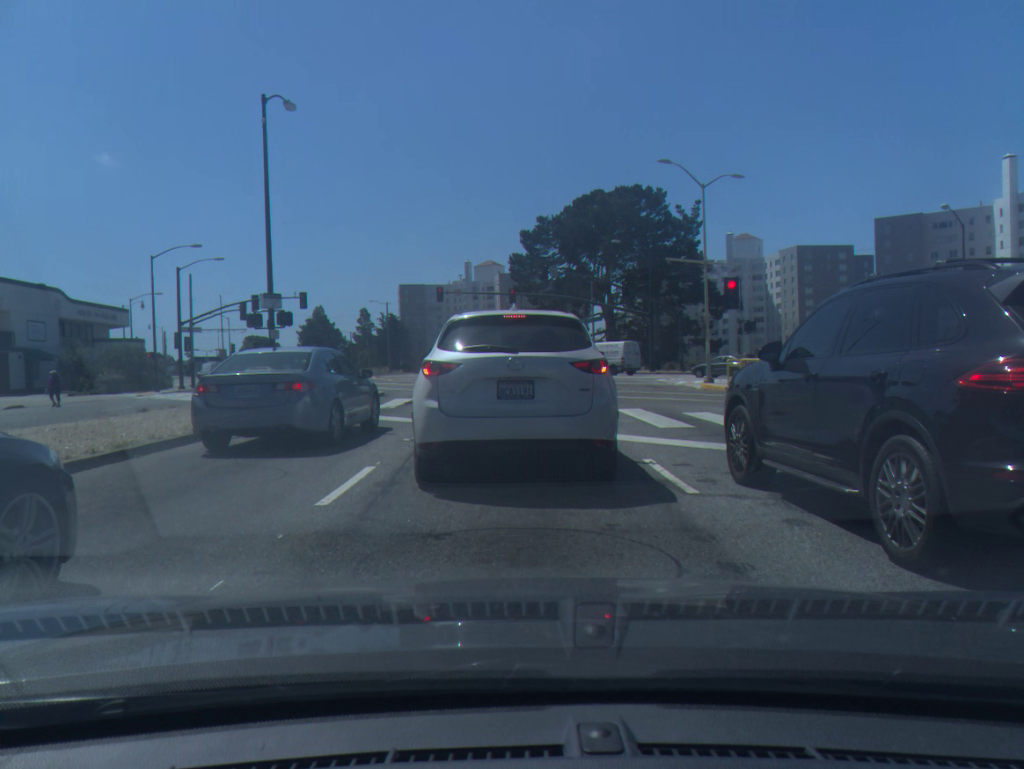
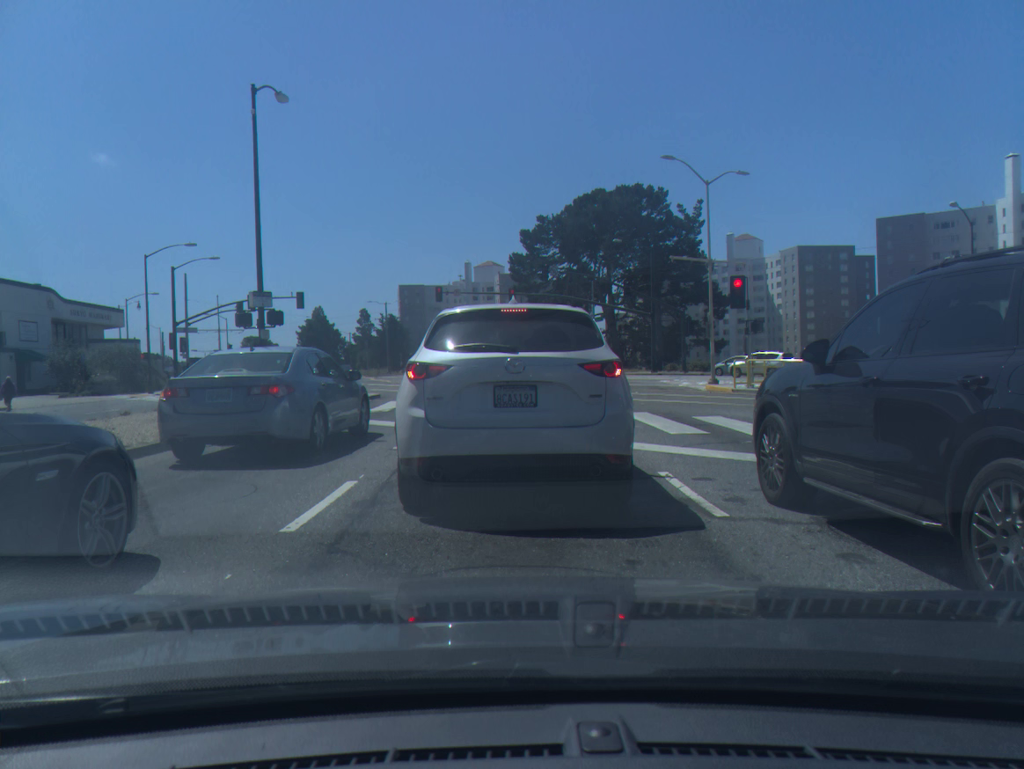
(0.0, +1.0) m; 0°
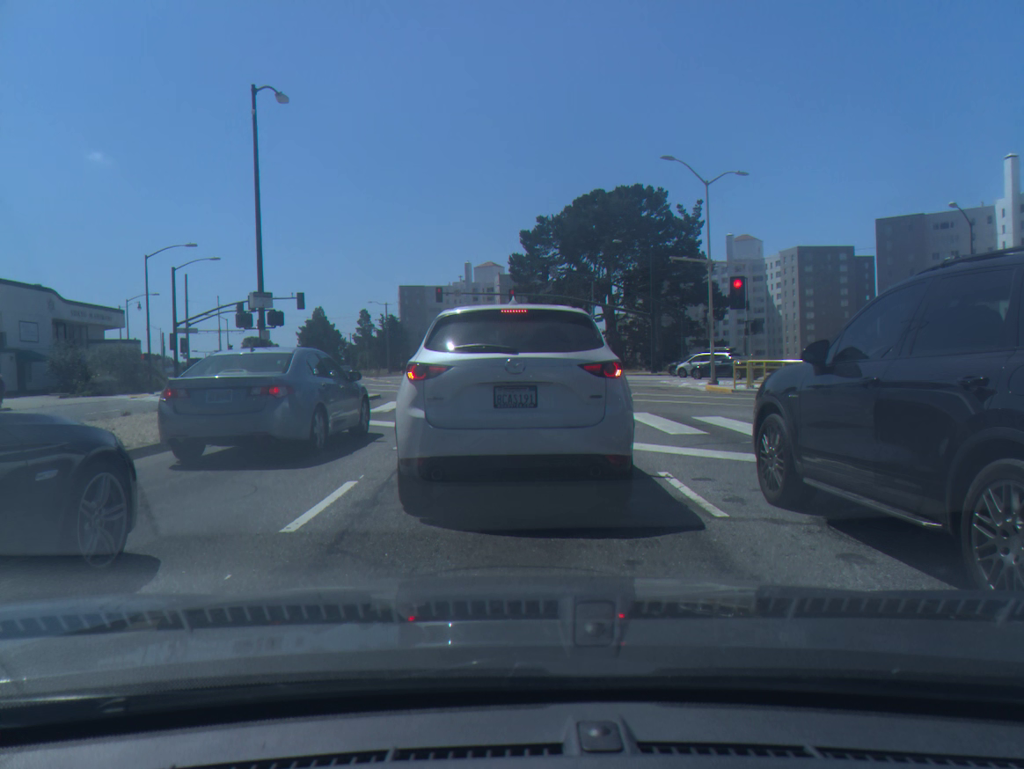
(0.0, 0.0) m; 0°
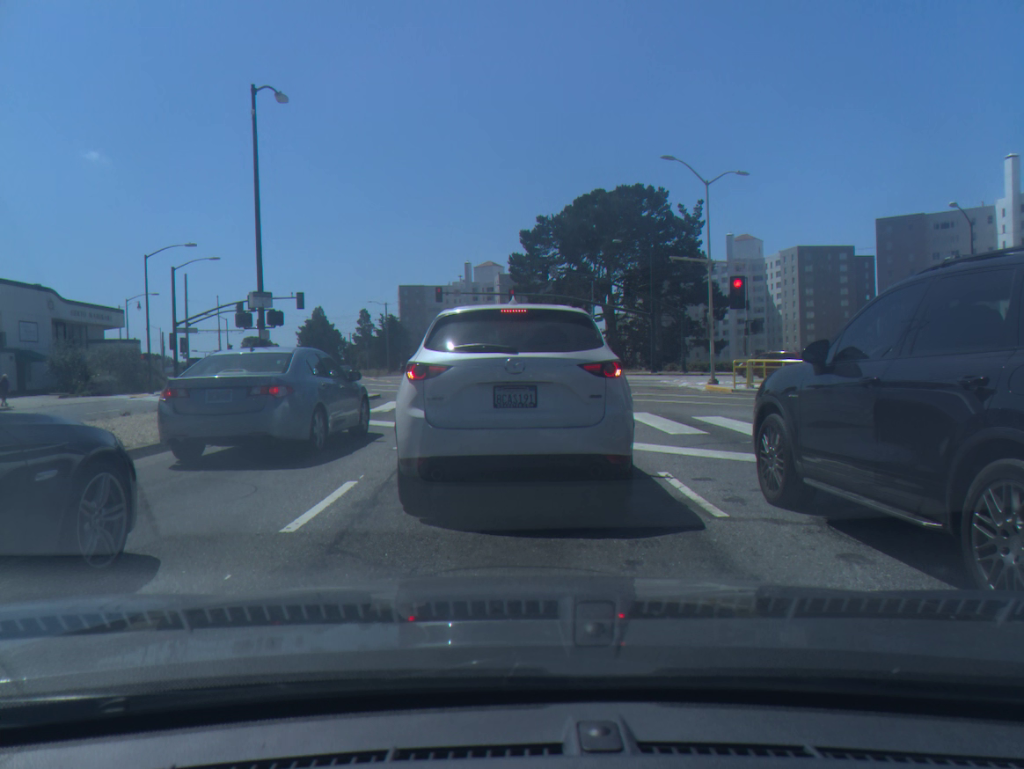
(0.0, 0.0) m; 0°
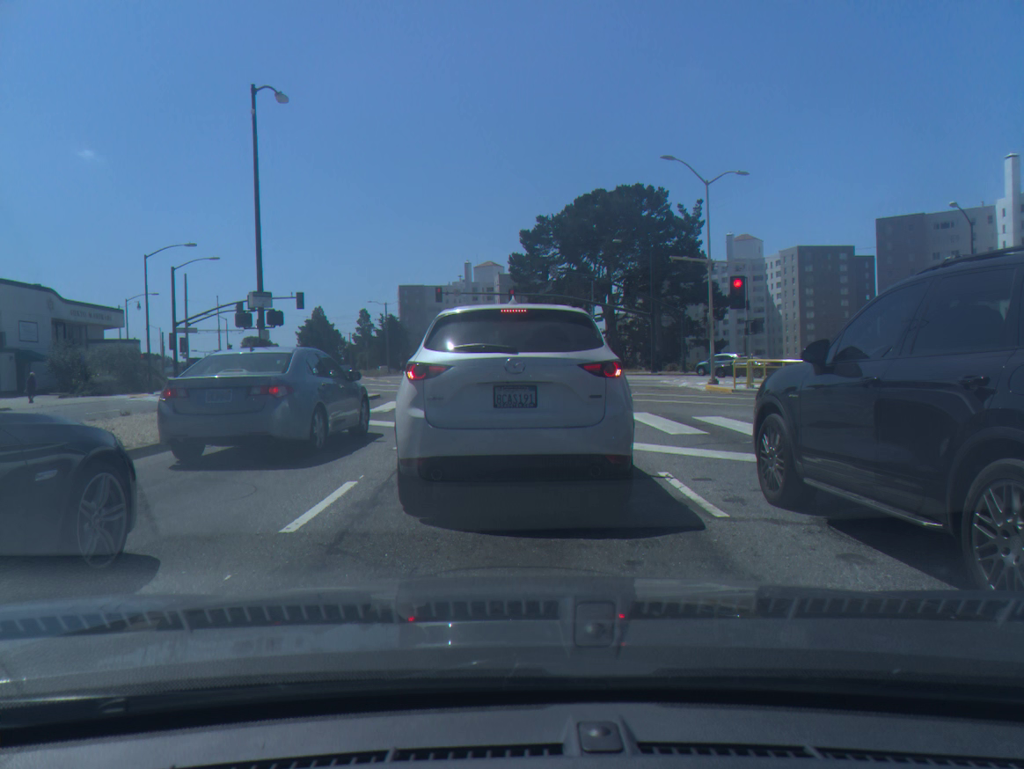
(0.0, 0.0) m; 0°
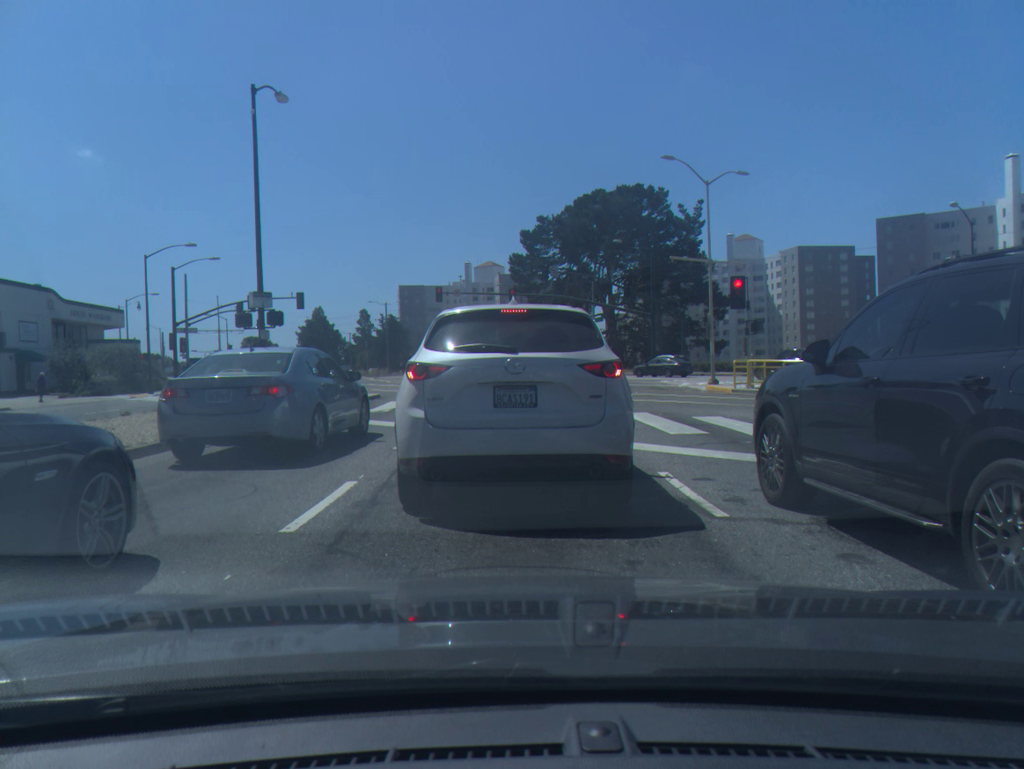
(0.0, 0.0) m; 0°
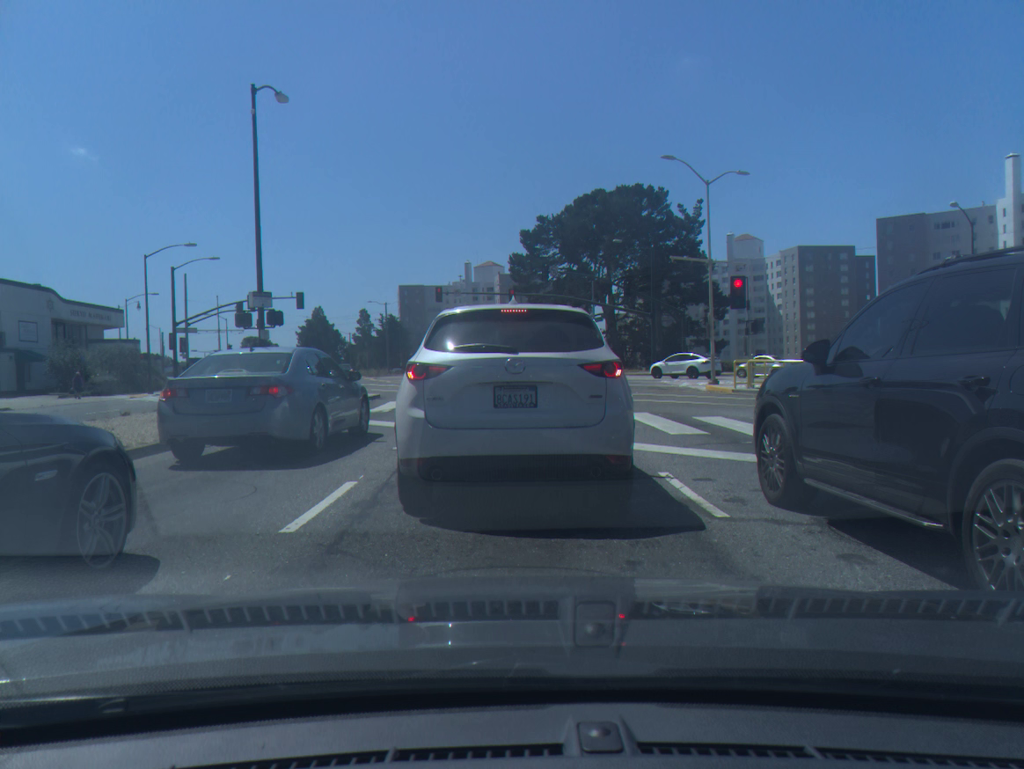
(0.0, 0.0) m; 0°
